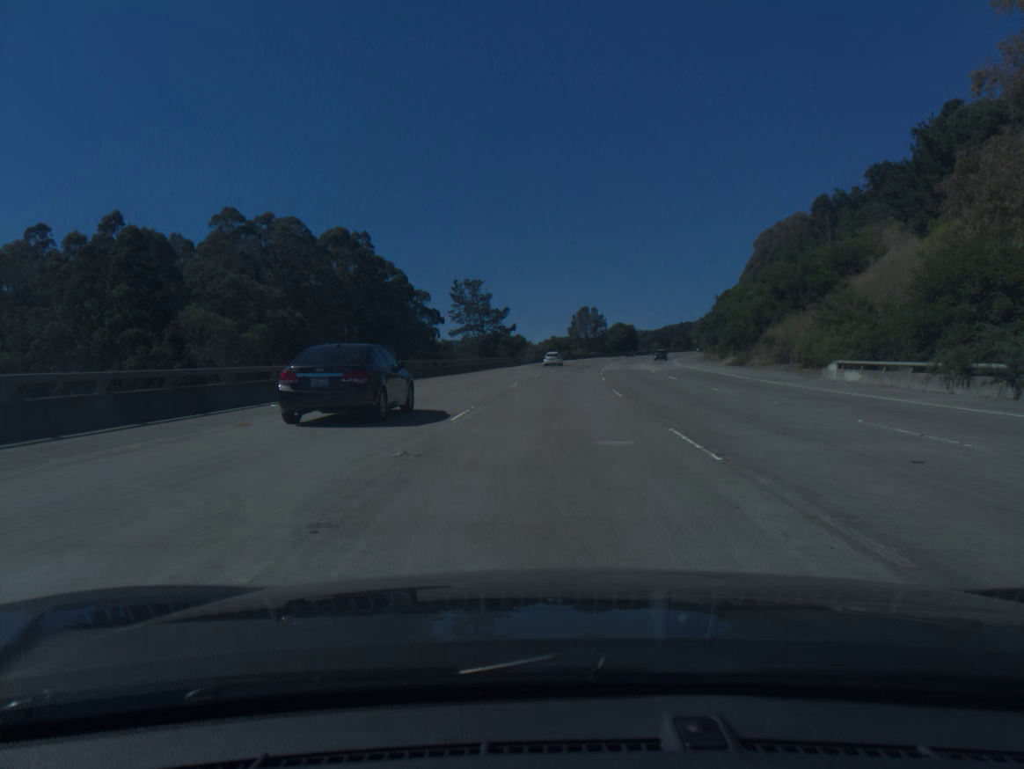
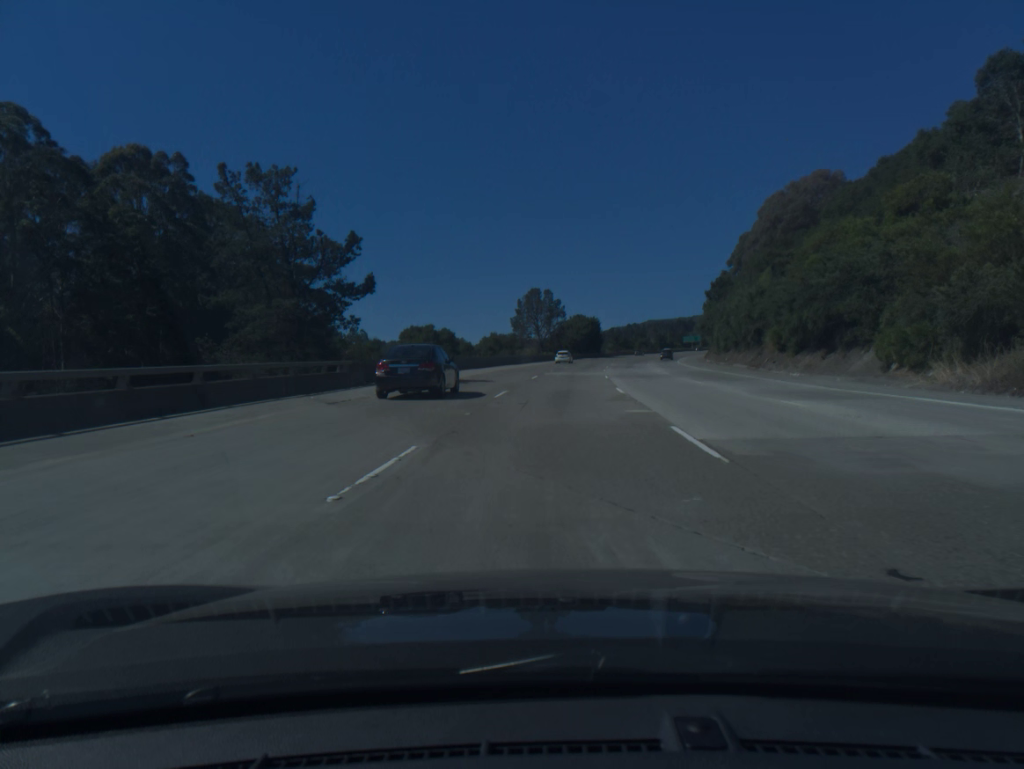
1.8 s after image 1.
(+1.6, +51.9) m; +4°
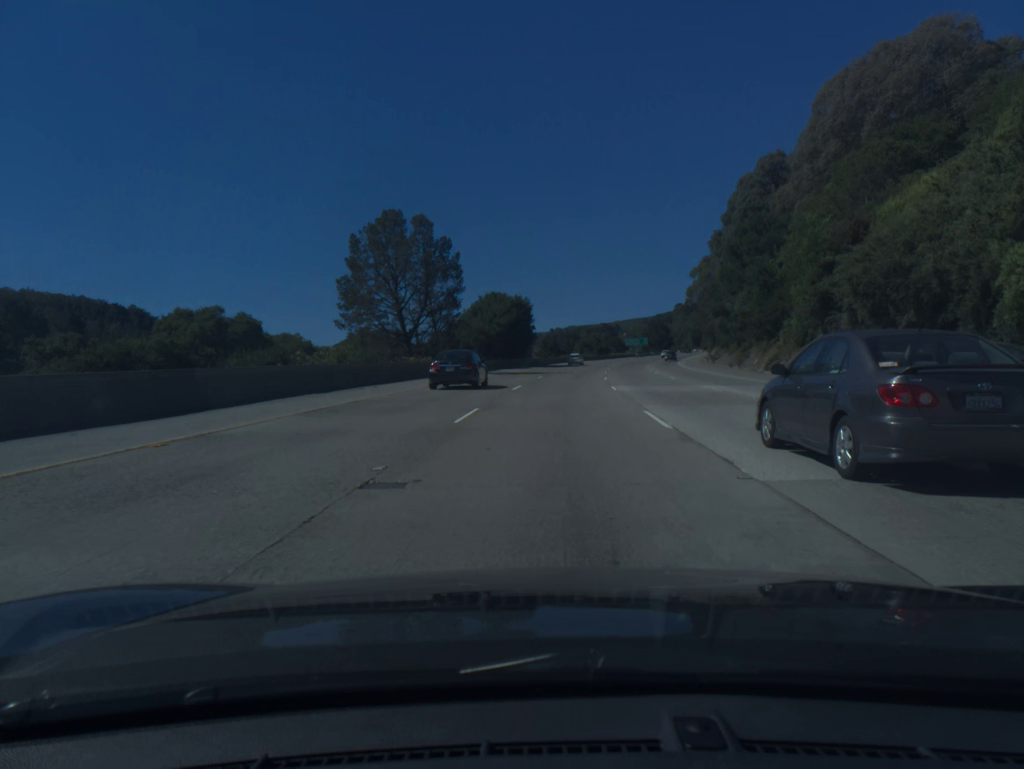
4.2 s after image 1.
(+3.5, +69.0) m; +6°
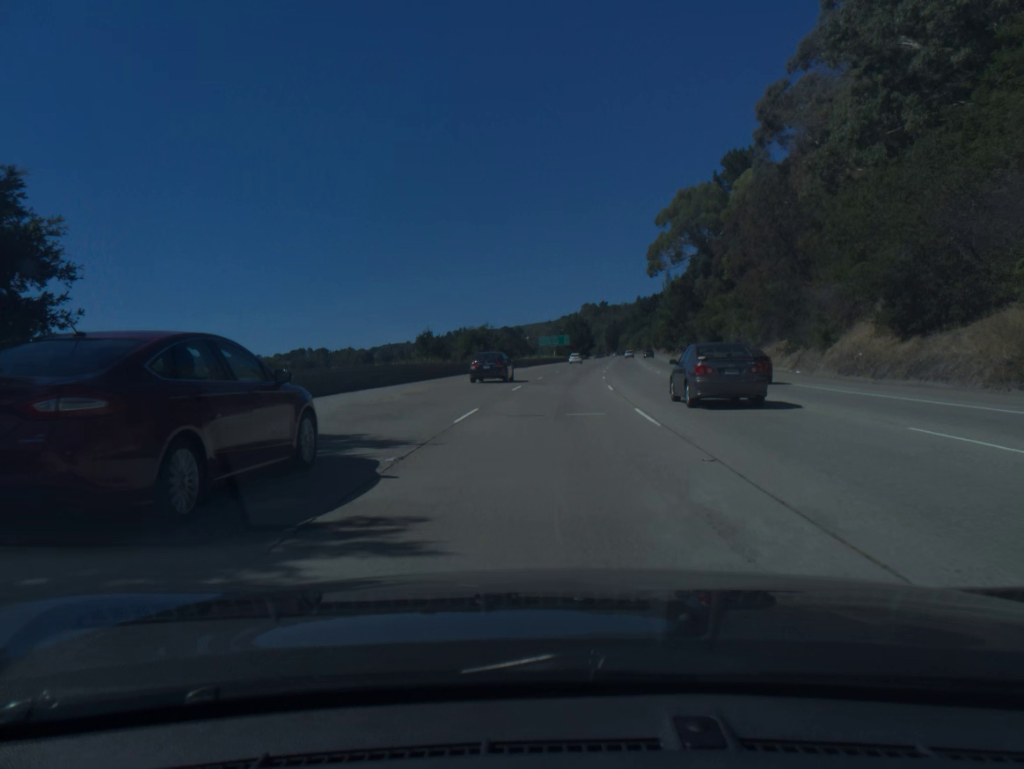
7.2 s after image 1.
(+5.5, +86.2) m; +7°
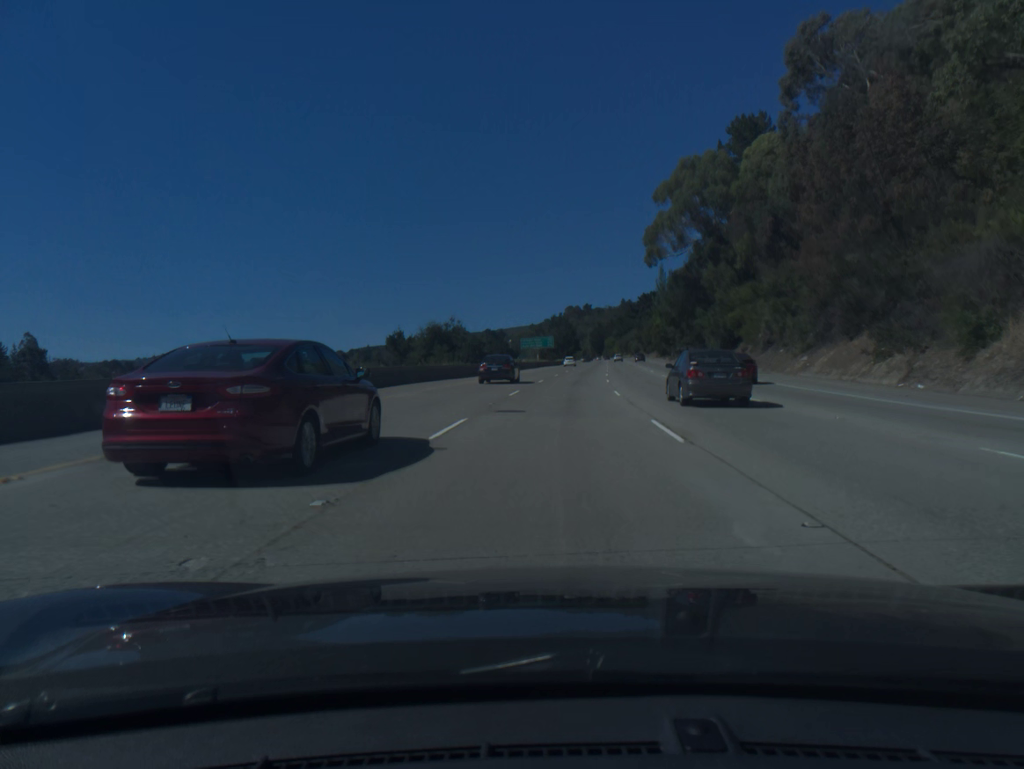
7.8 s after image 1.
(+0.2, +17.3) m; +1°
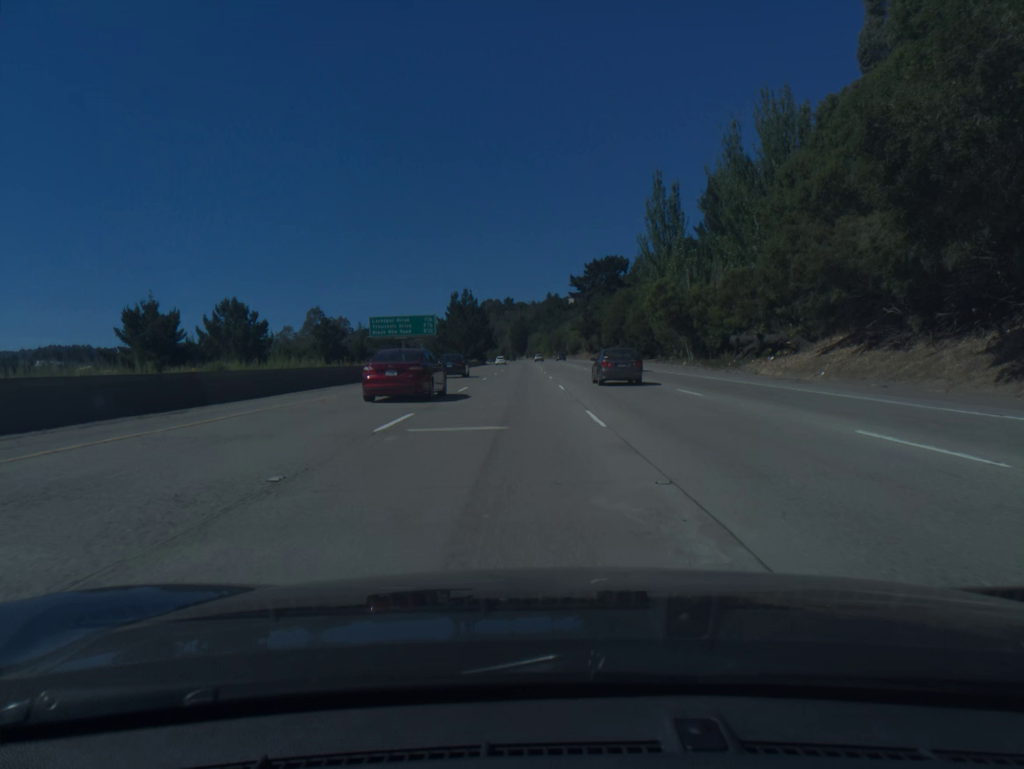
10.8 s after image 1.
(+5.1, +86.3) m; +6°
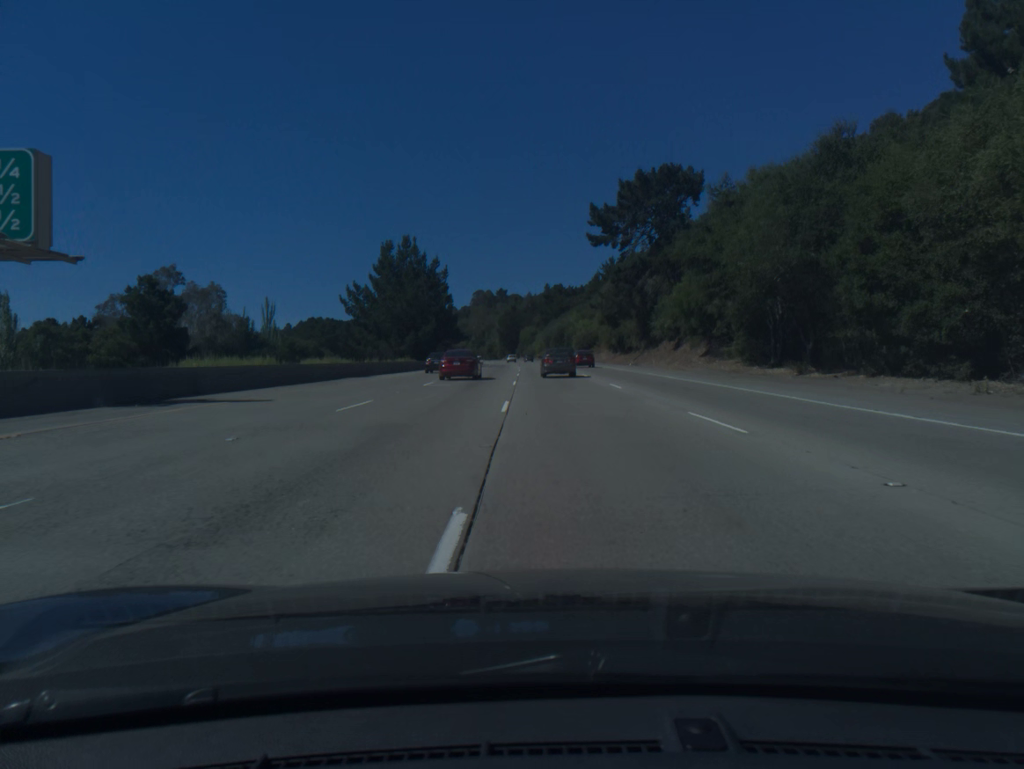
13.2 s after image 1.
(+0.2, +69.2) m; 0°
